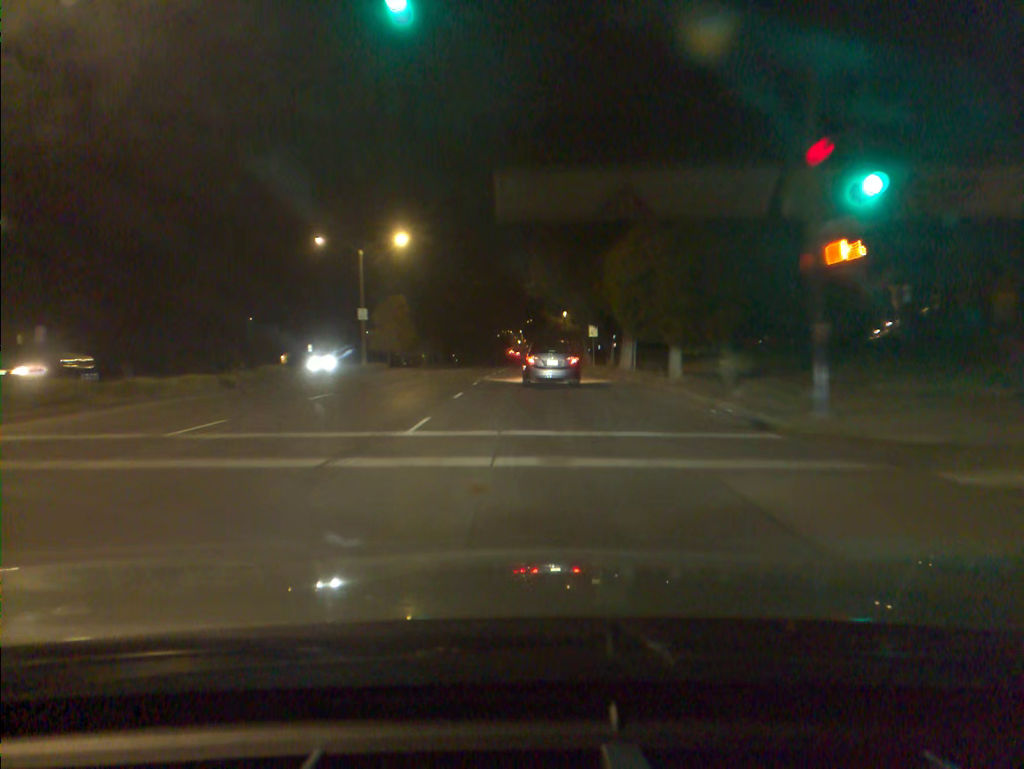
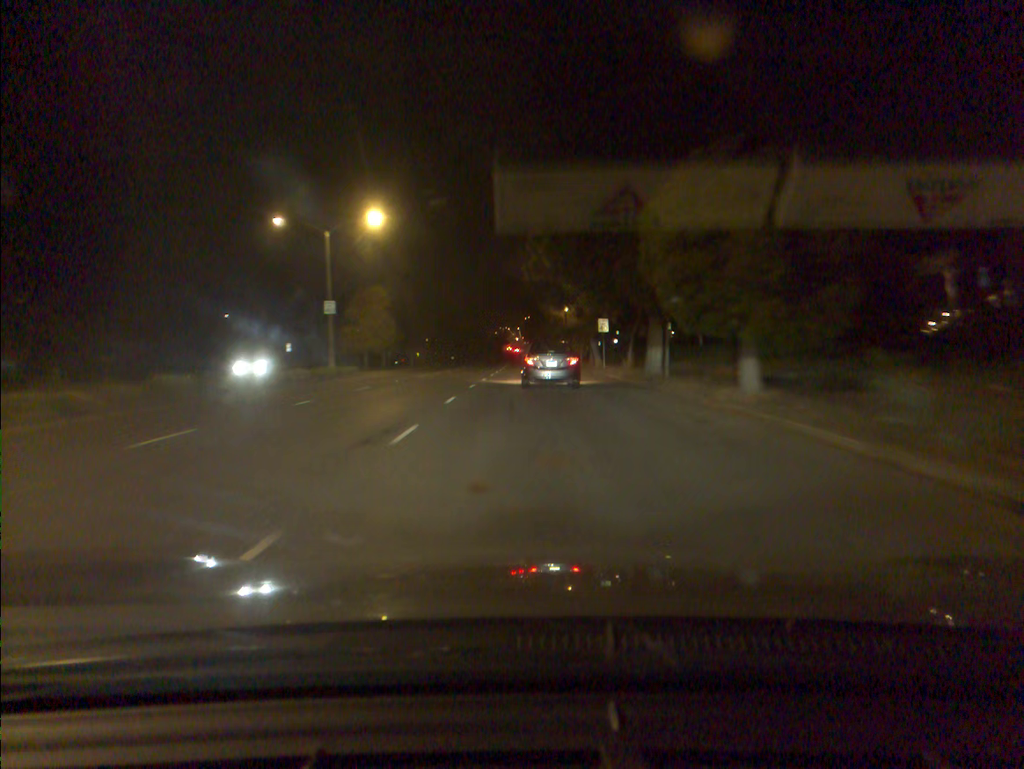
(0.0, +8.6) m; 0°
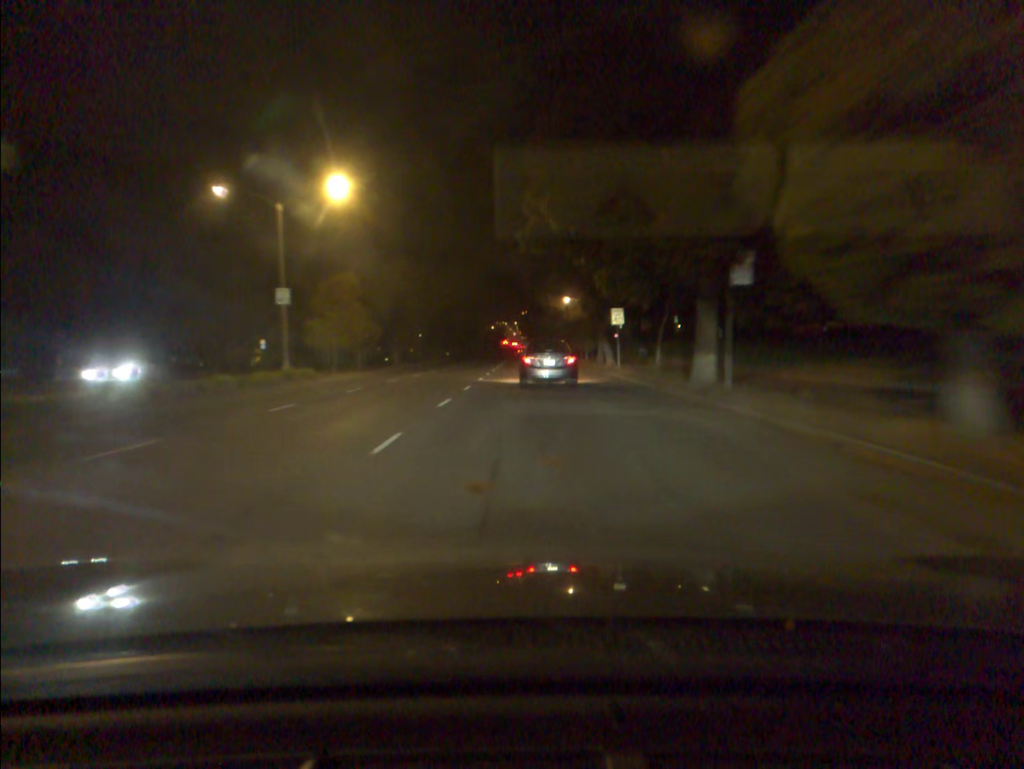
(0.0, +8.4) m; 0°
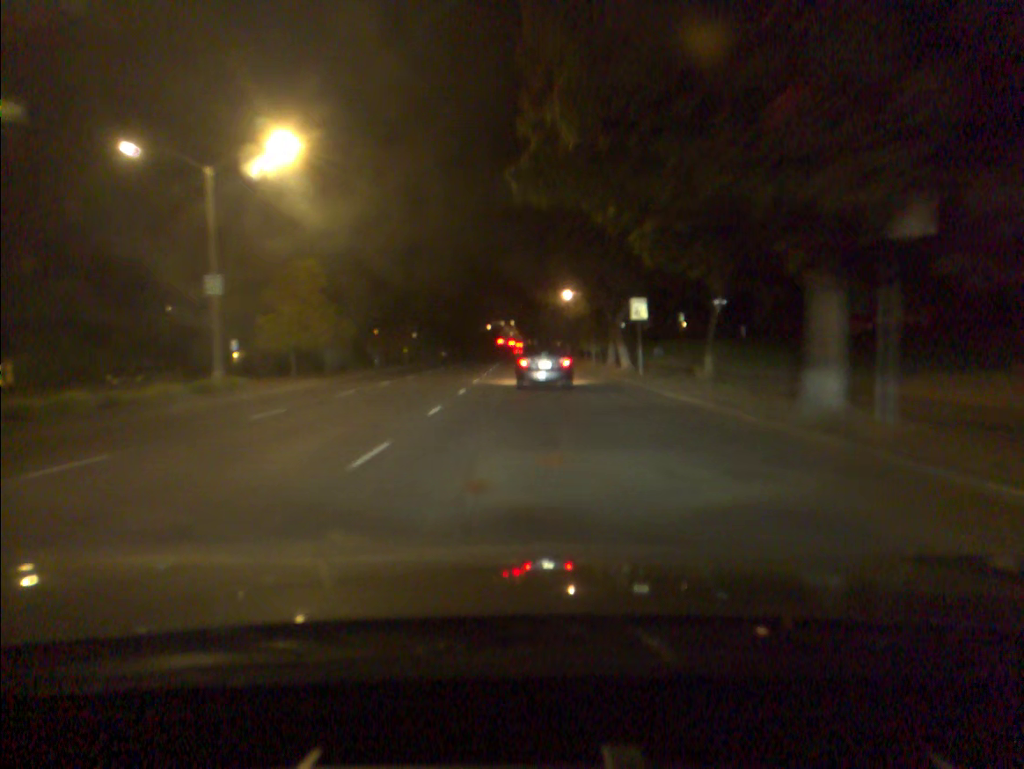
(0.0, +8.3) m; 0°
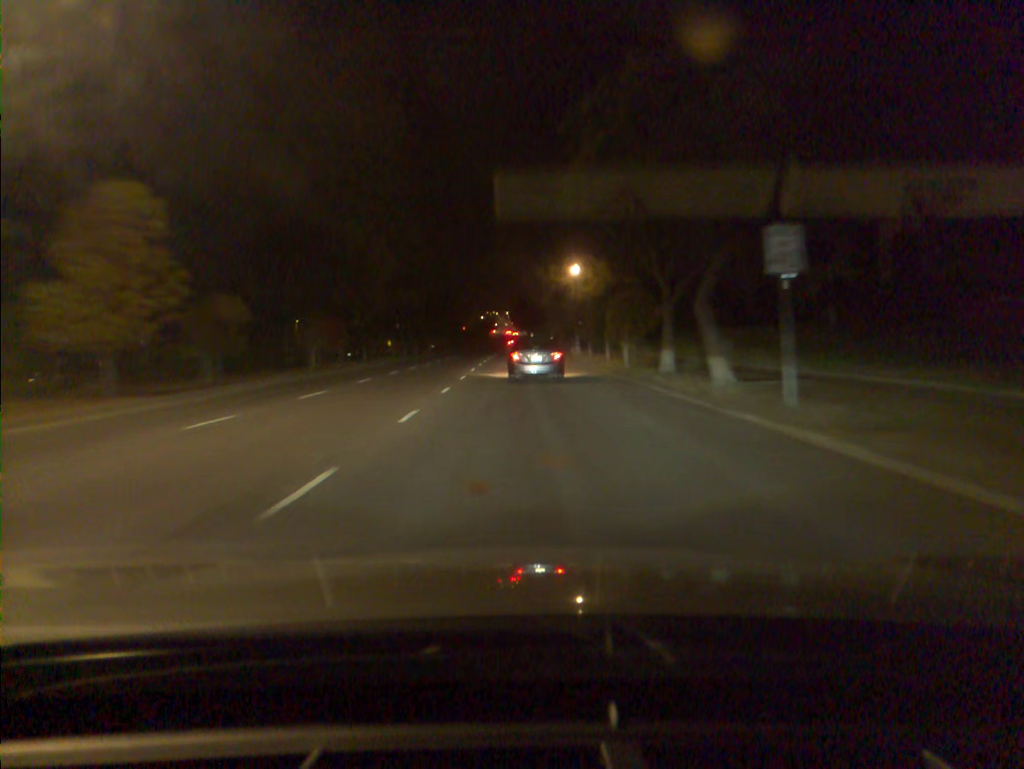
(+0.1, +16.7) m; 0°
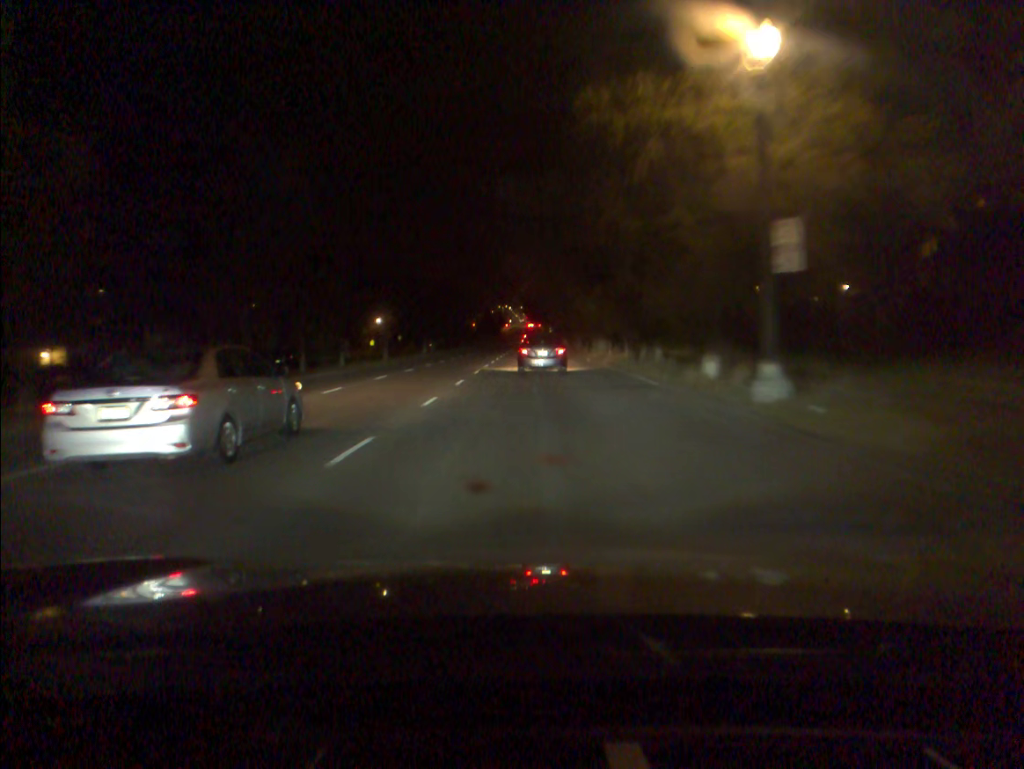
(-0.2, +41.9) m; -1°
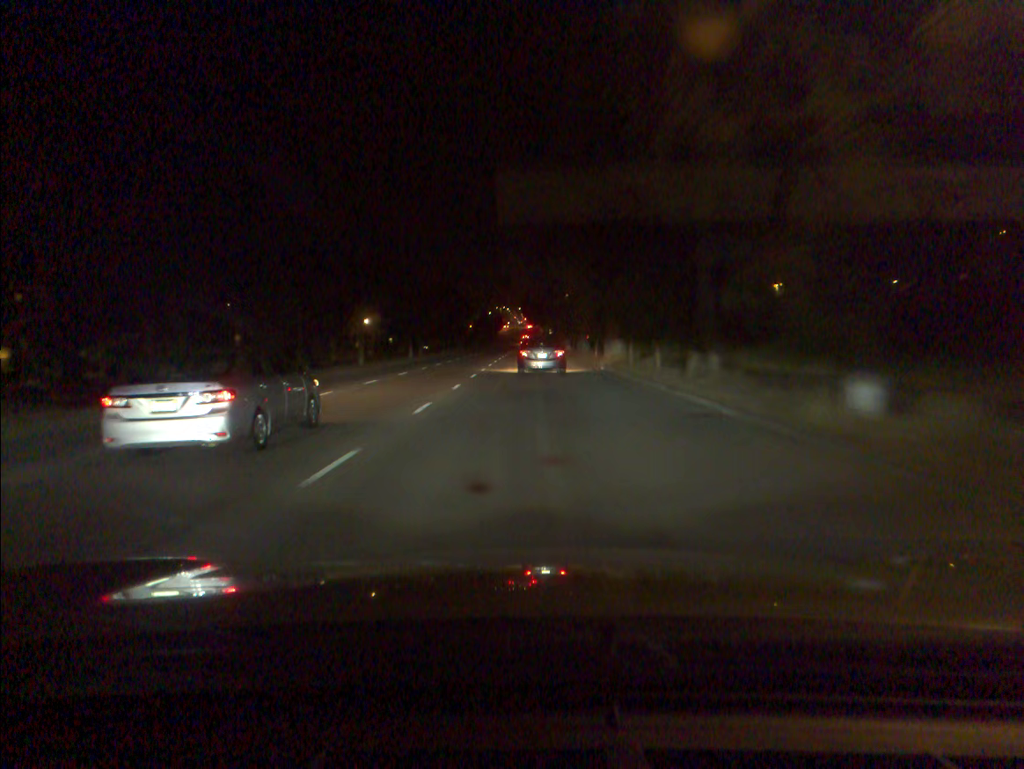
(0.0, +8.5) m; 0°
